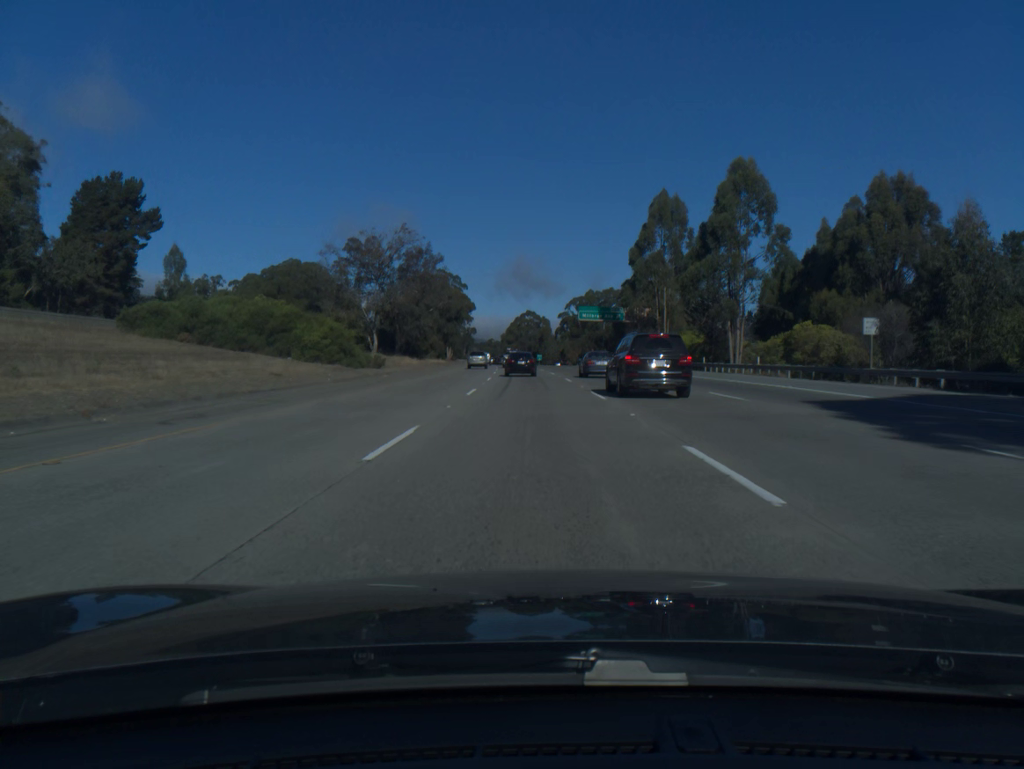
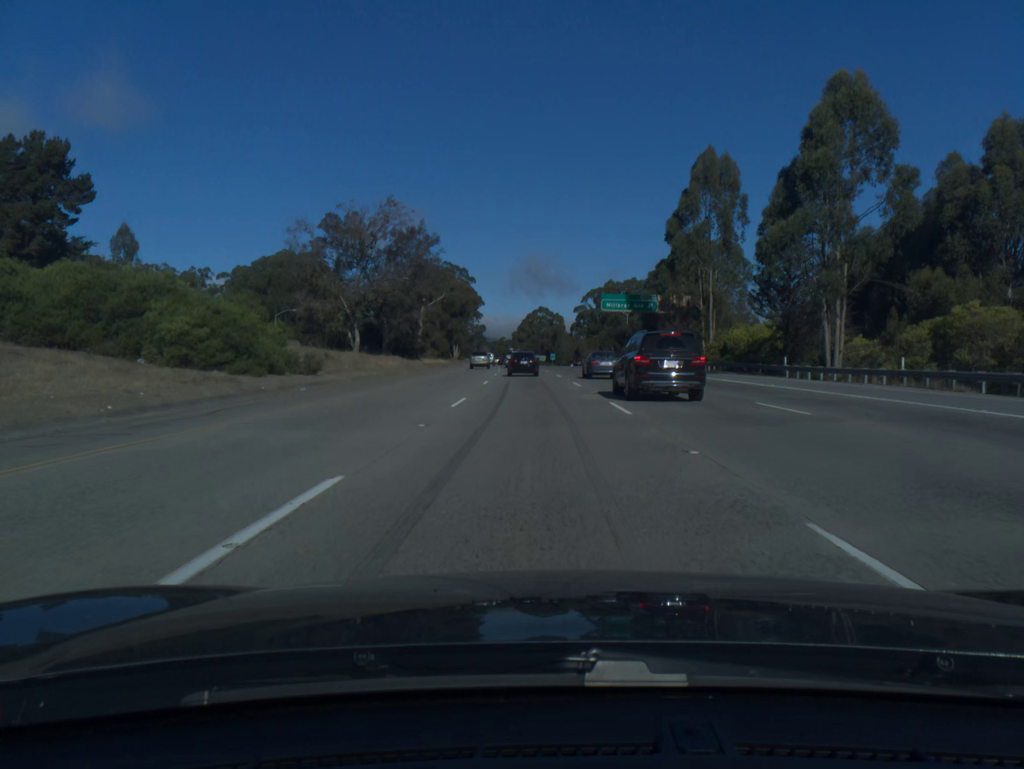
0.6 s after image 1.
(-0.1, +19.6) m; -1°
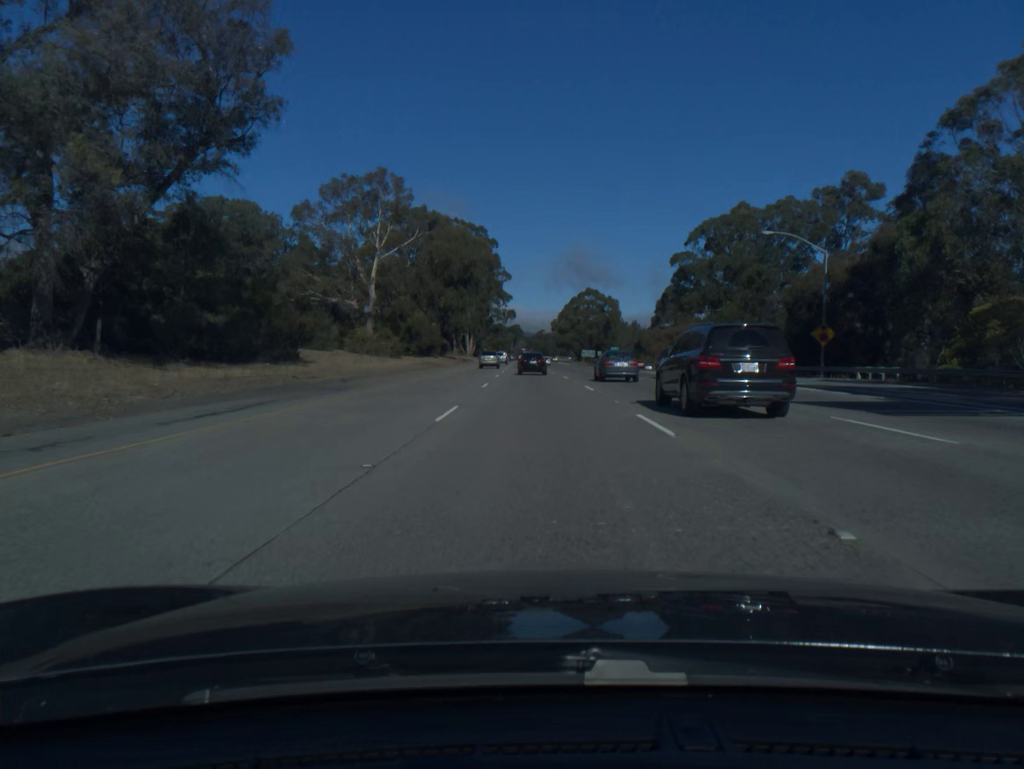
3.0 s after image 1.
(-2.2, +77.5) m; -3°
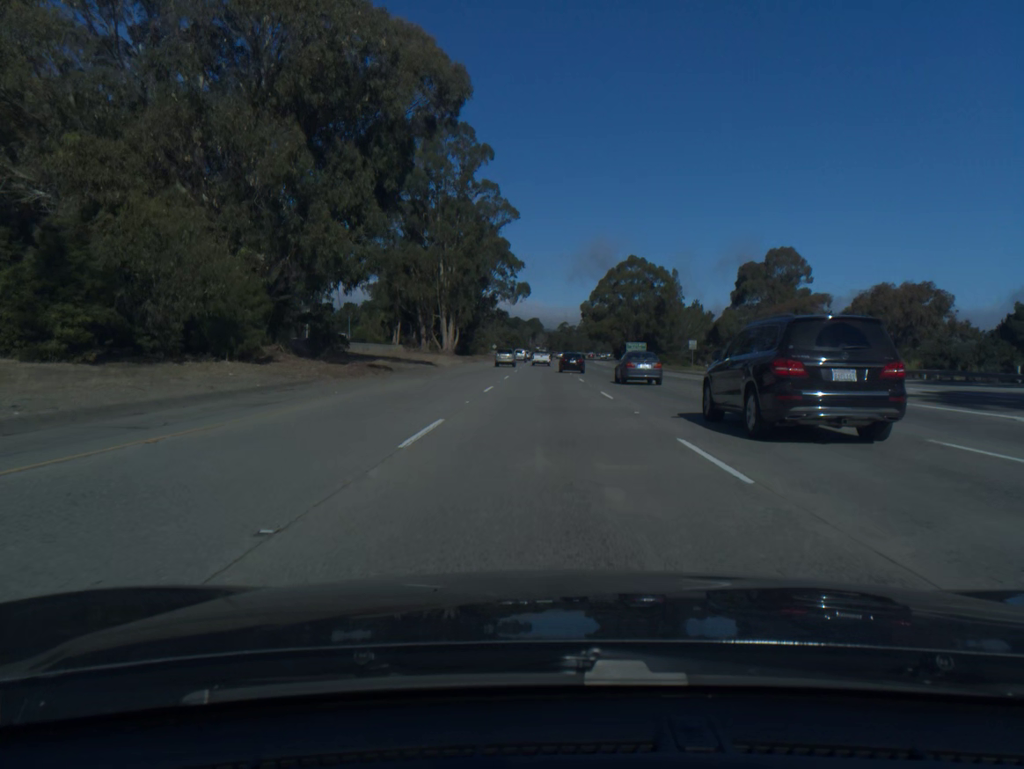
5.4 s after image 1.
(-1.5, +76.7) m; -2°
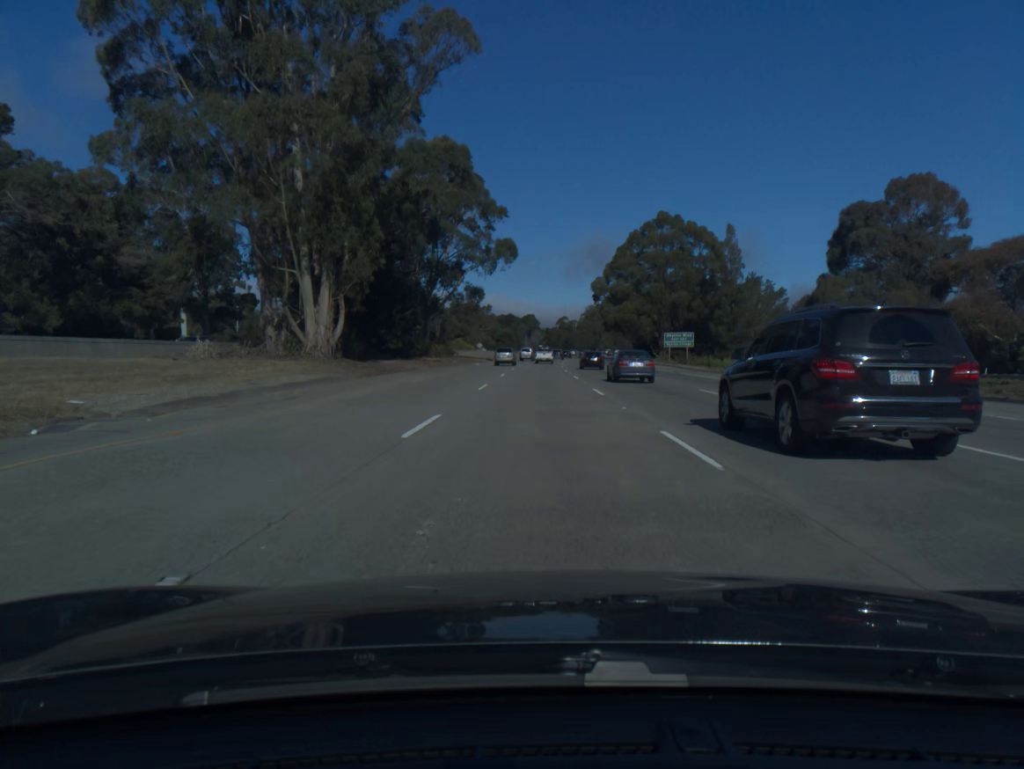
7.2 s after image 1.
(+0.2, +57.7) m; 0°
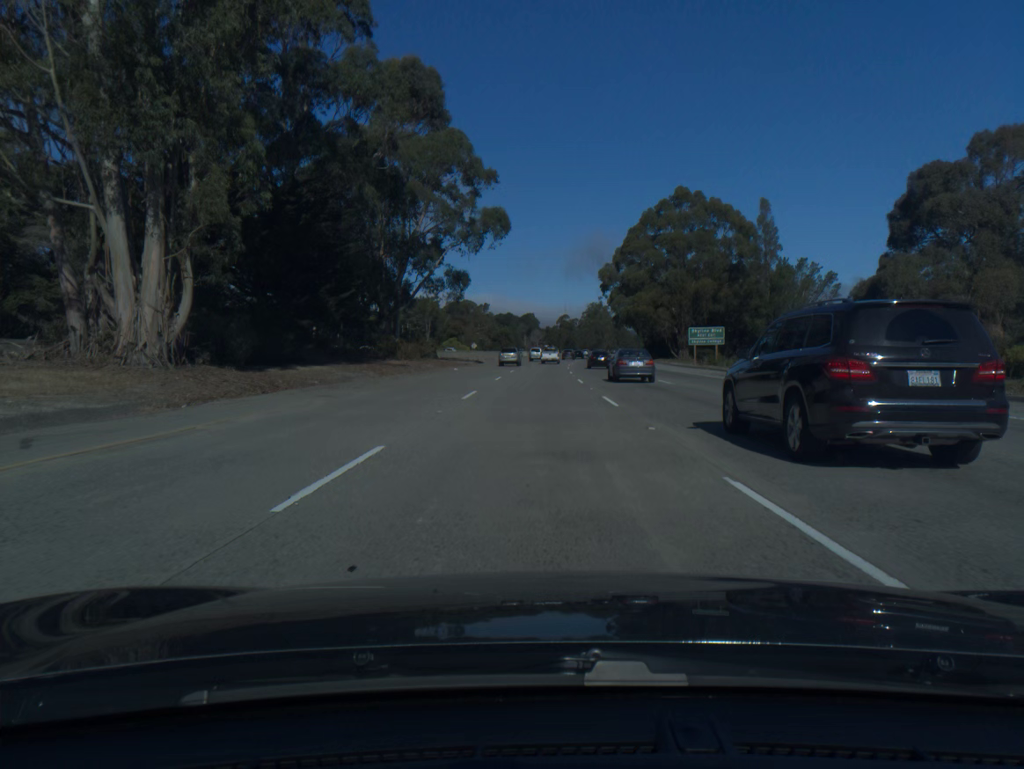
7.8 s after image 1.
(0.0, +19.3) m; 0°
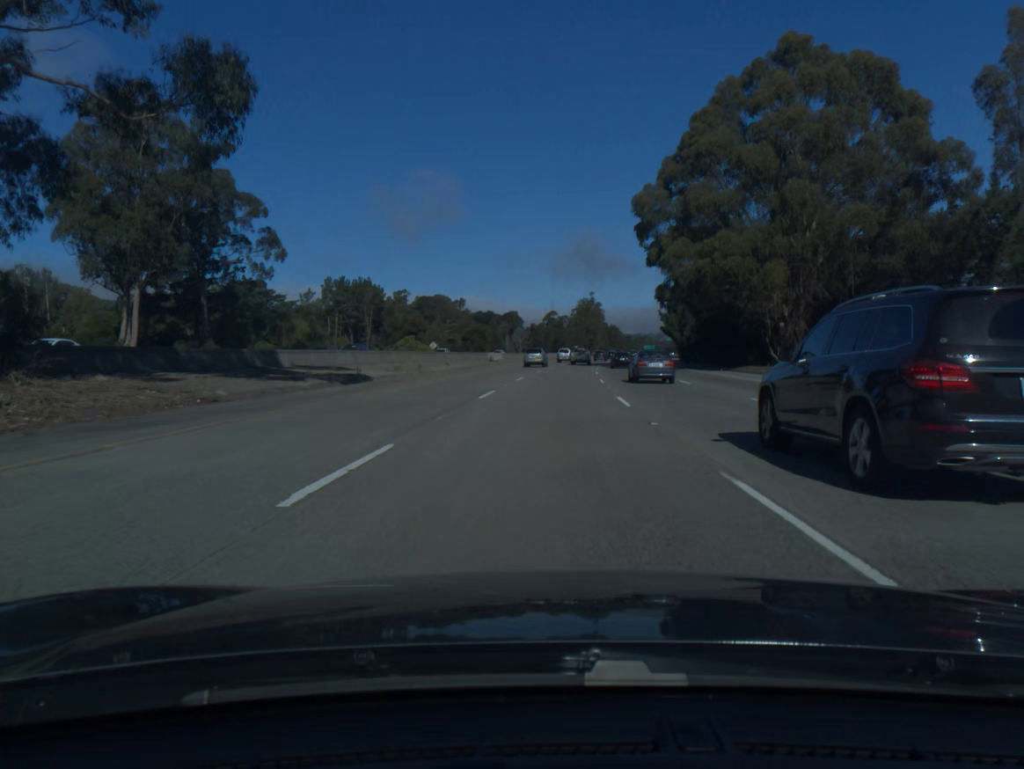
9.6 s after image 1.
(+0.2, +58.4) m; +1°
